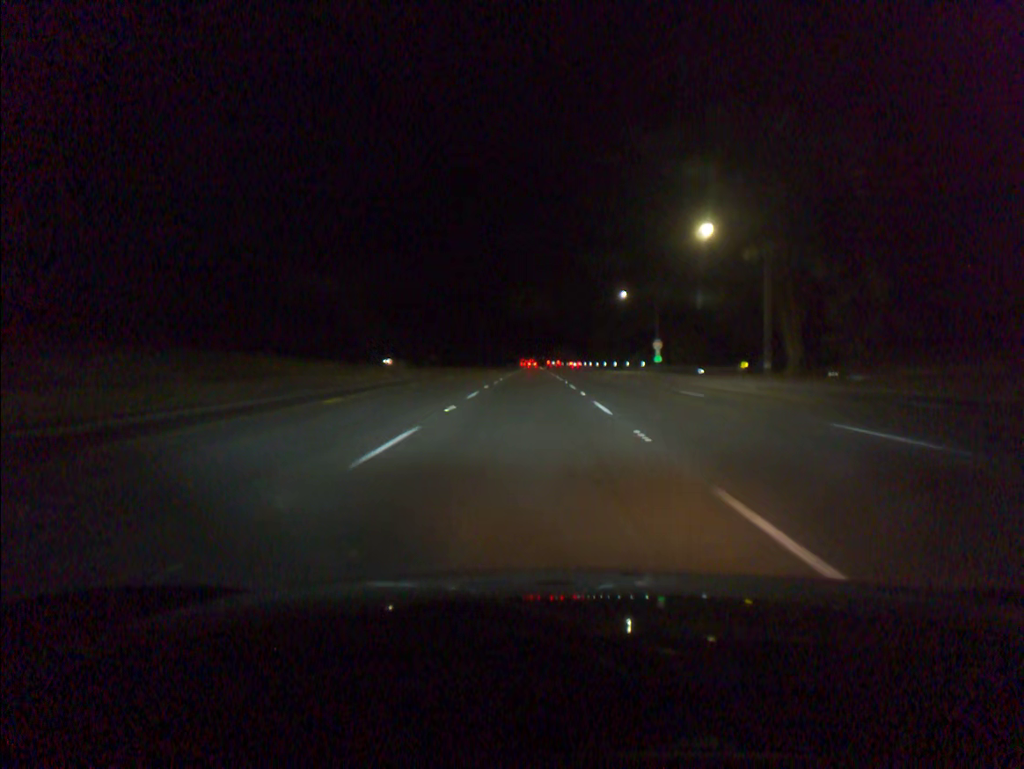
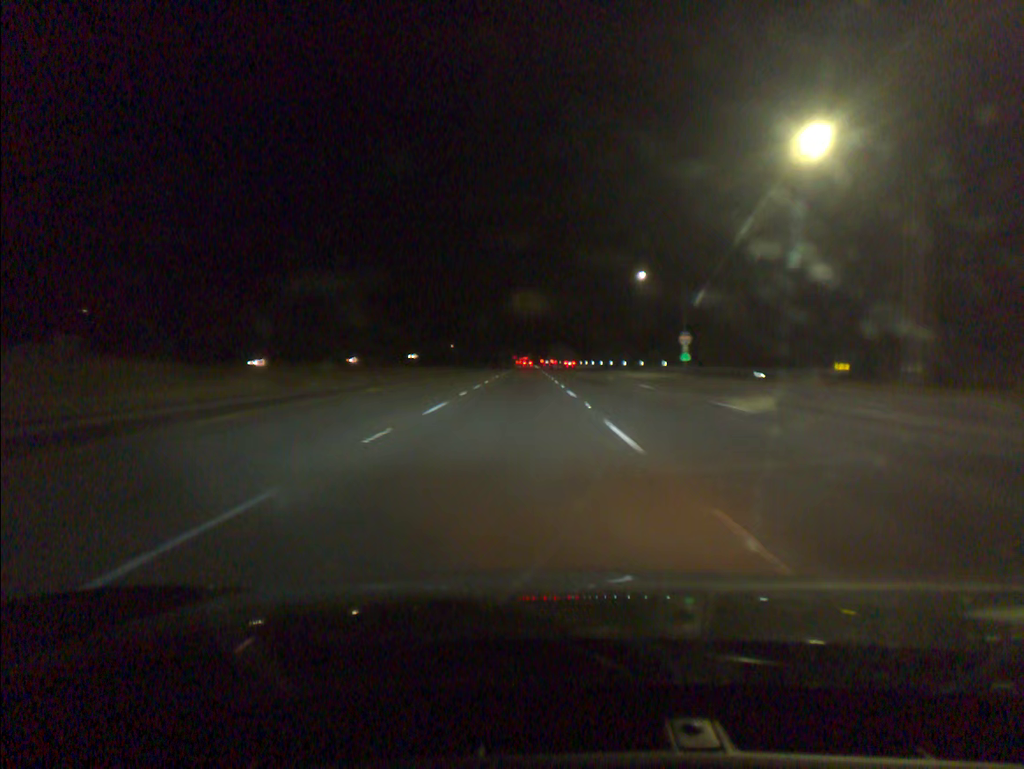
(0.0, +21.4) m; 0°
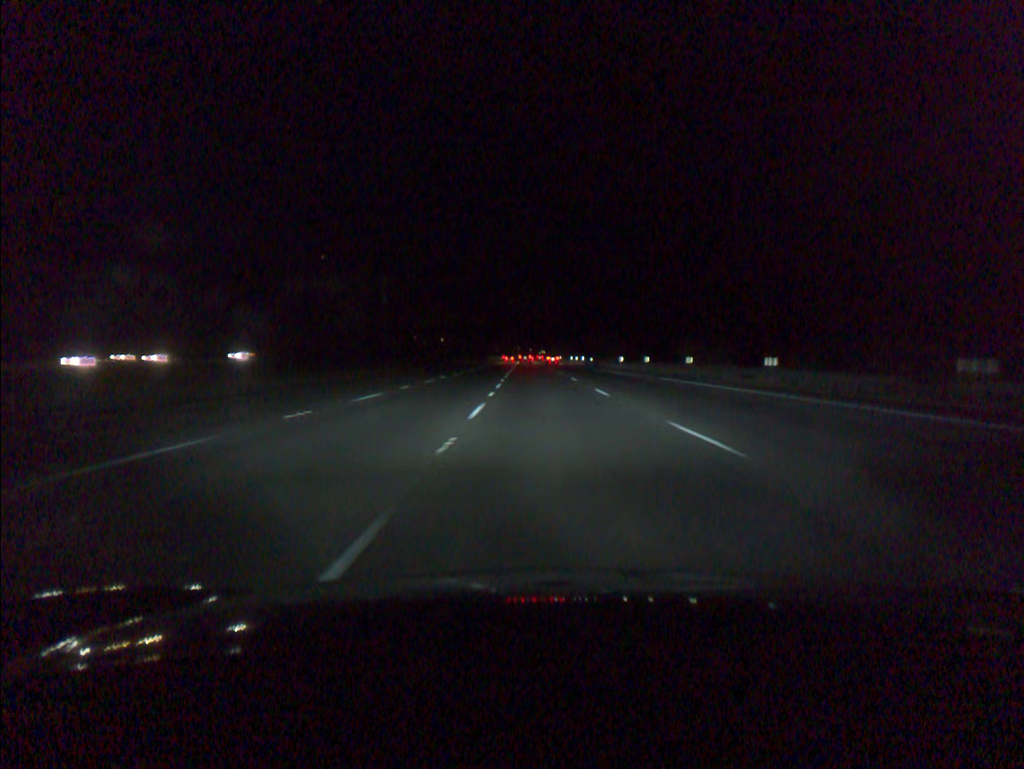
(+0.8, +111.3) m; 0°
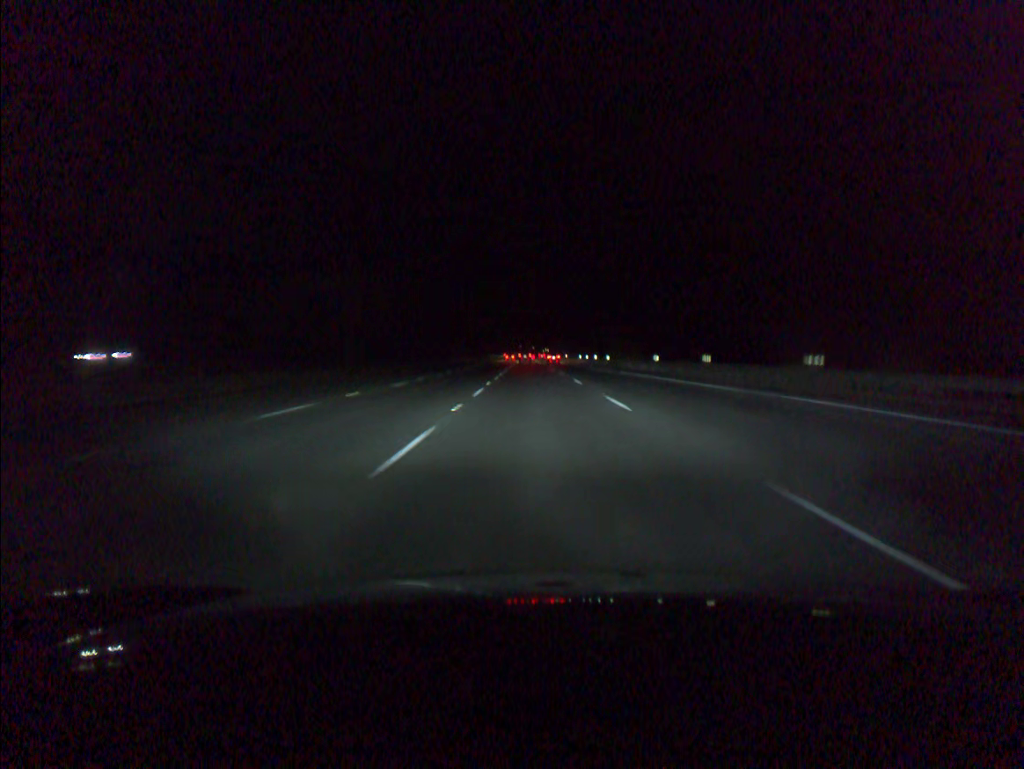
(0.0, +22.2) m; 0°
